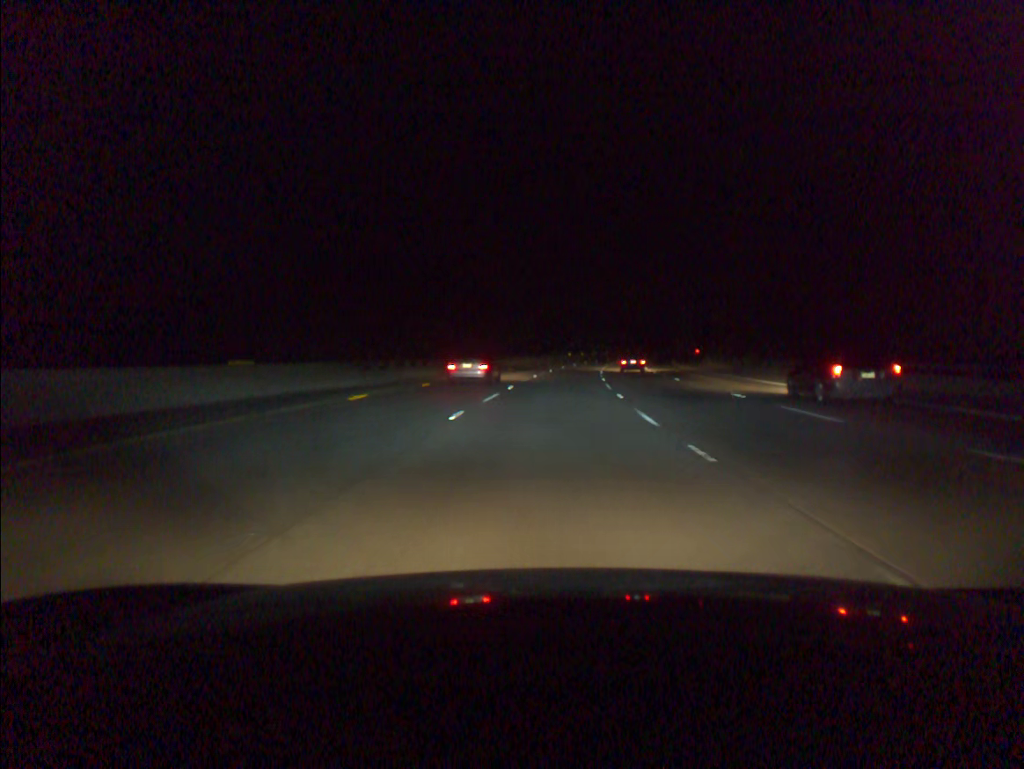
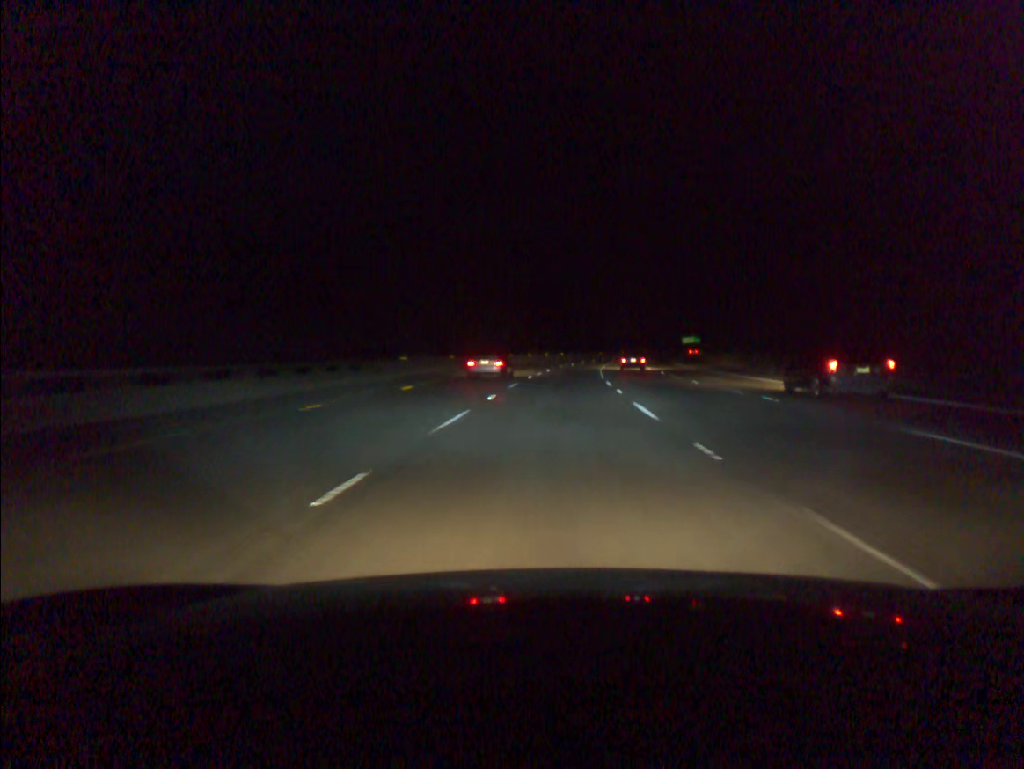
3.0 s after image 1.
(+6.5, +94.8) m; +8°
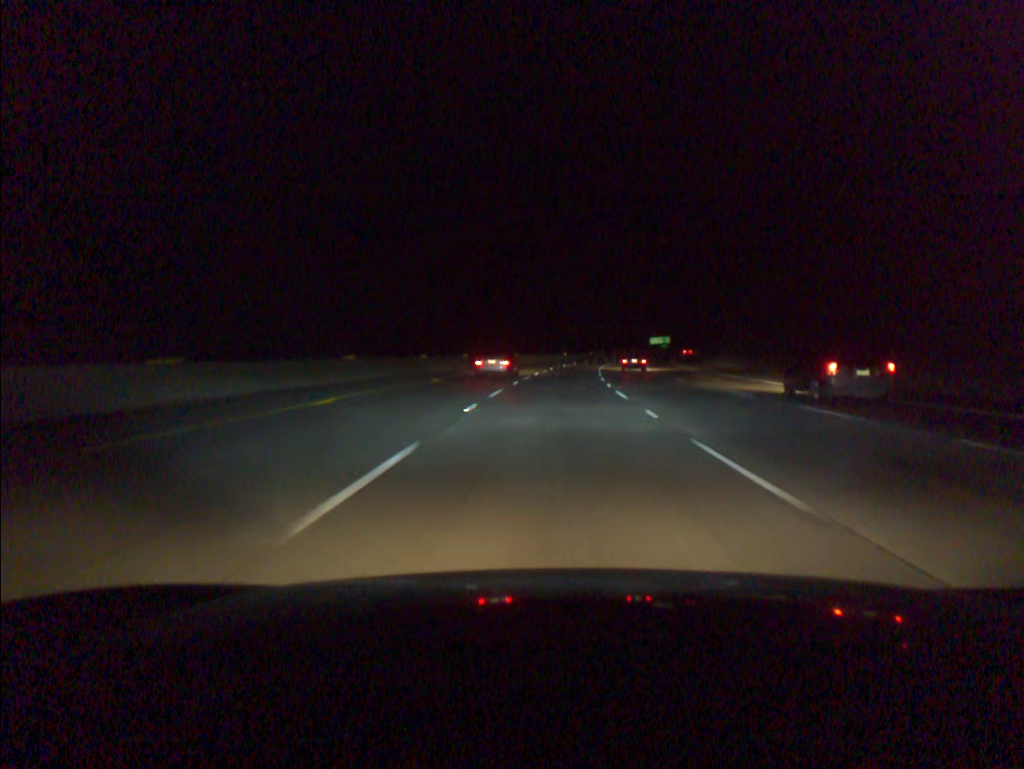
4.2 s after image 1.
(+1.1, +38.0) m; +3°
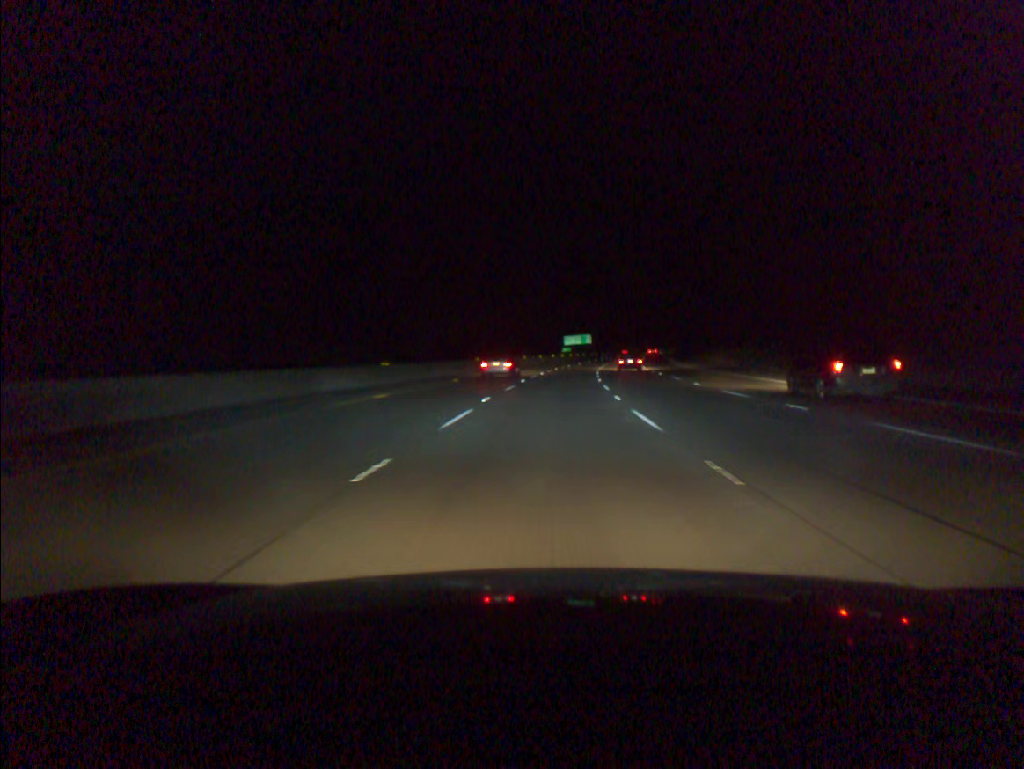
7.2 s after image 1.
(+6.6, +94.7) m; +8°
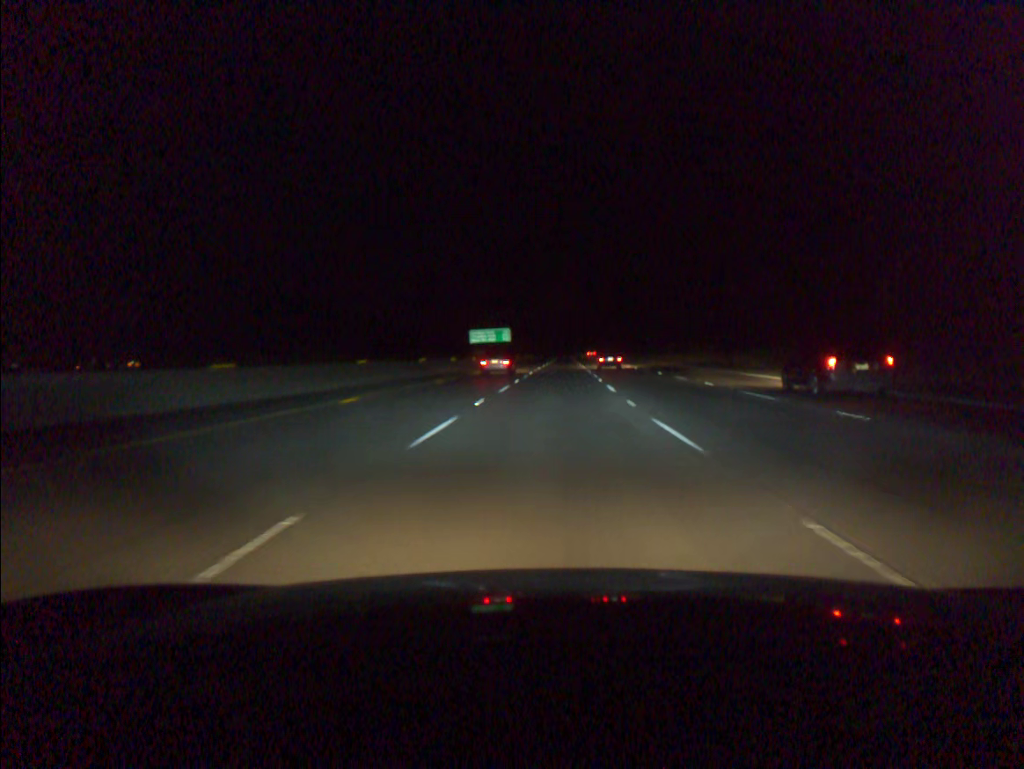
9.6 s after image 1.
(+4.1, +76.0) m; +6°
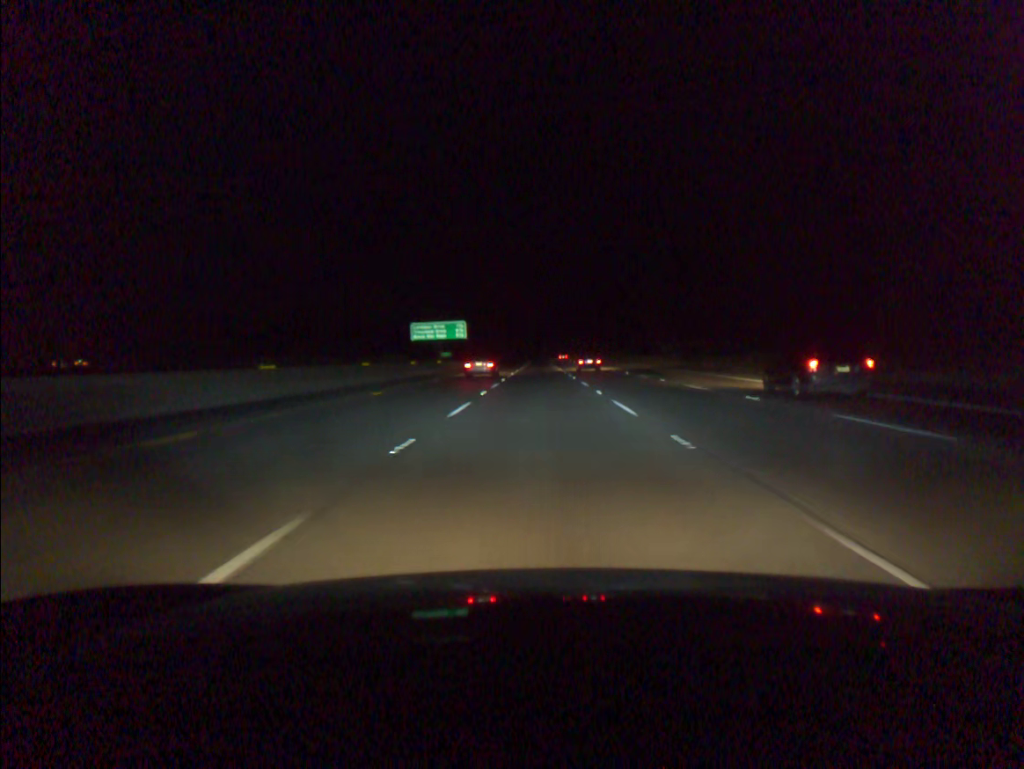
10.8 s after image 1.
(+0.8, +38.1) m; +2°
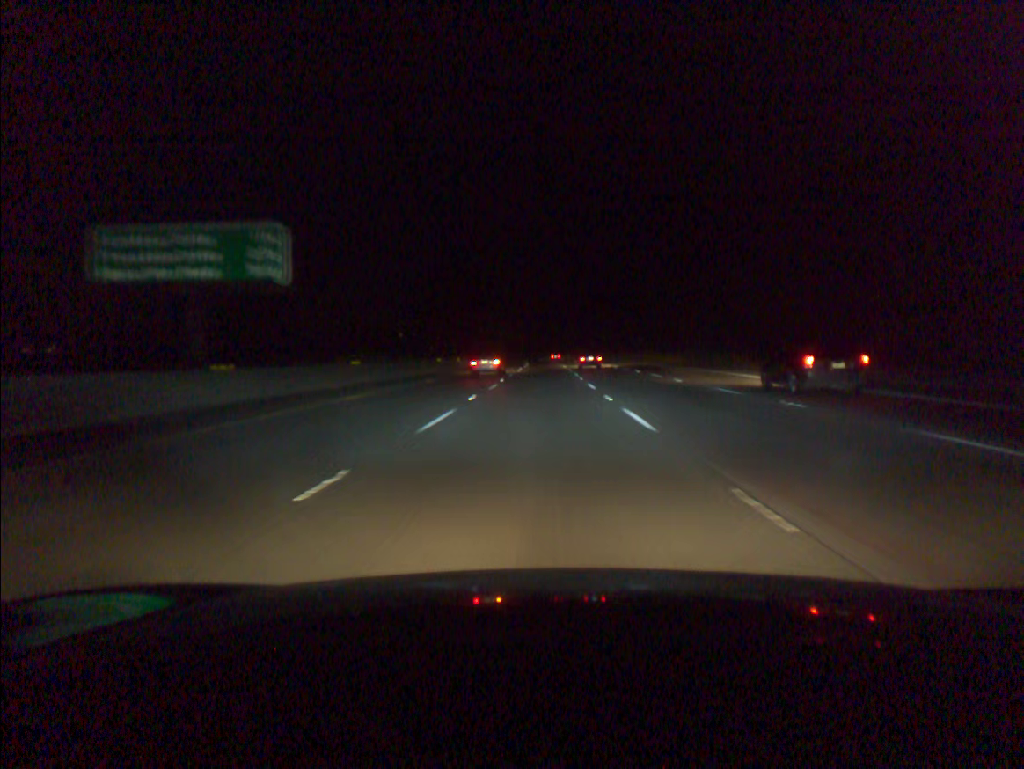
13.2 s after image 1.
(-0.2, +76.3) m; -1°
